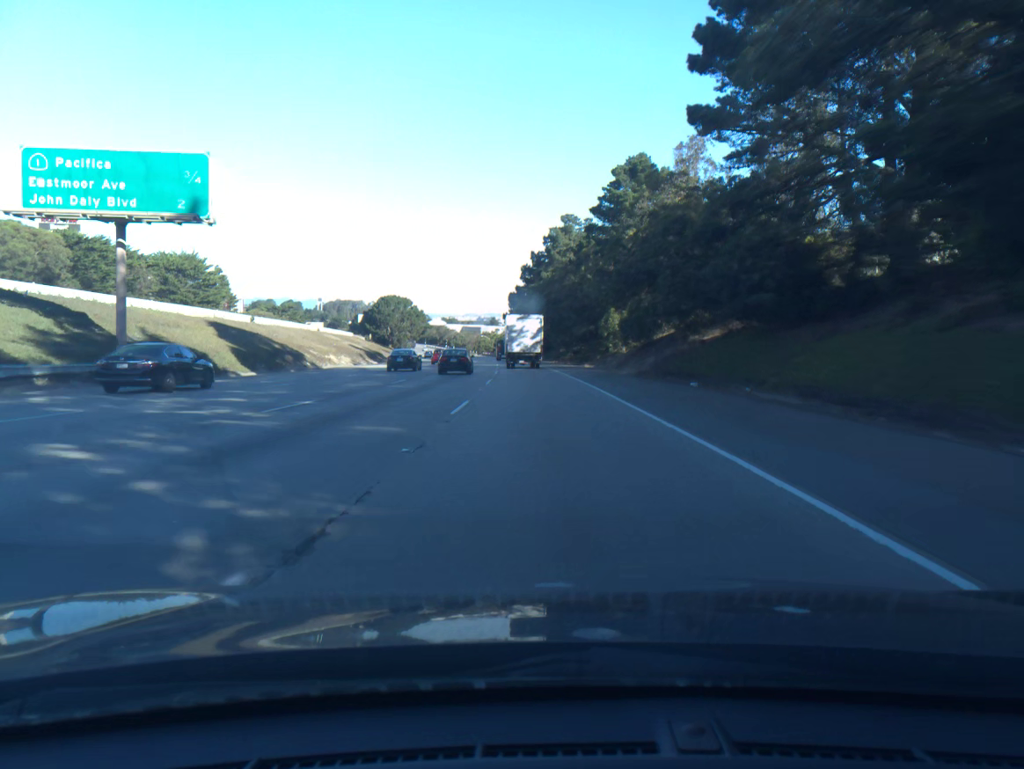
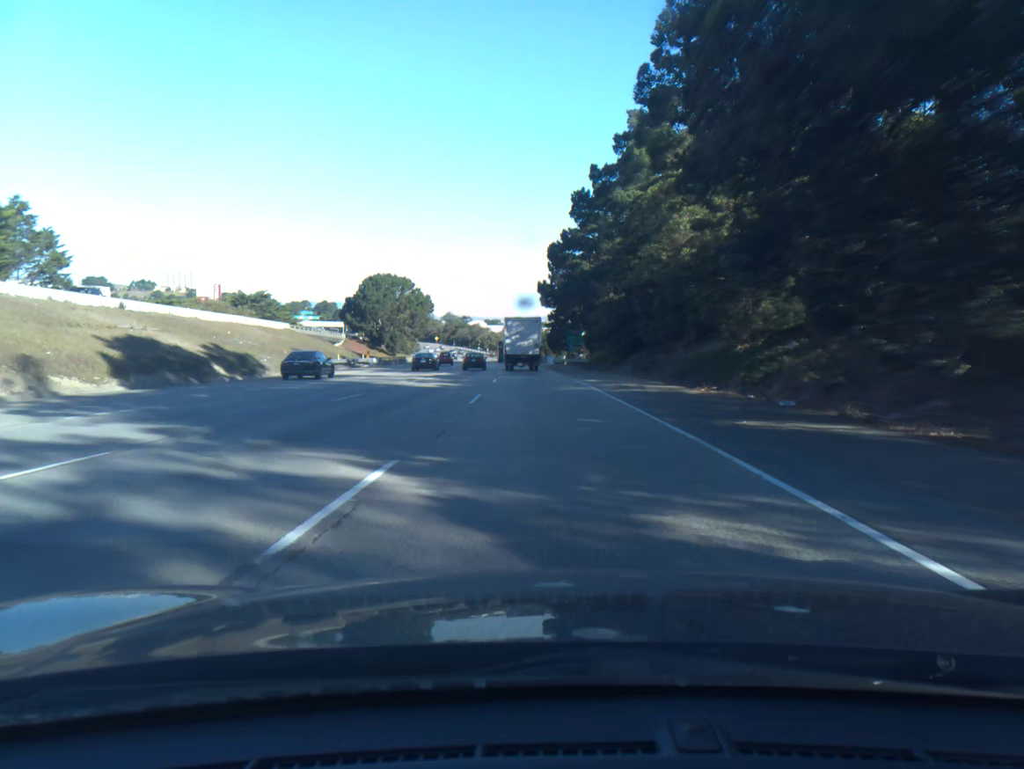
(-2.0, +68.5) m; -3°
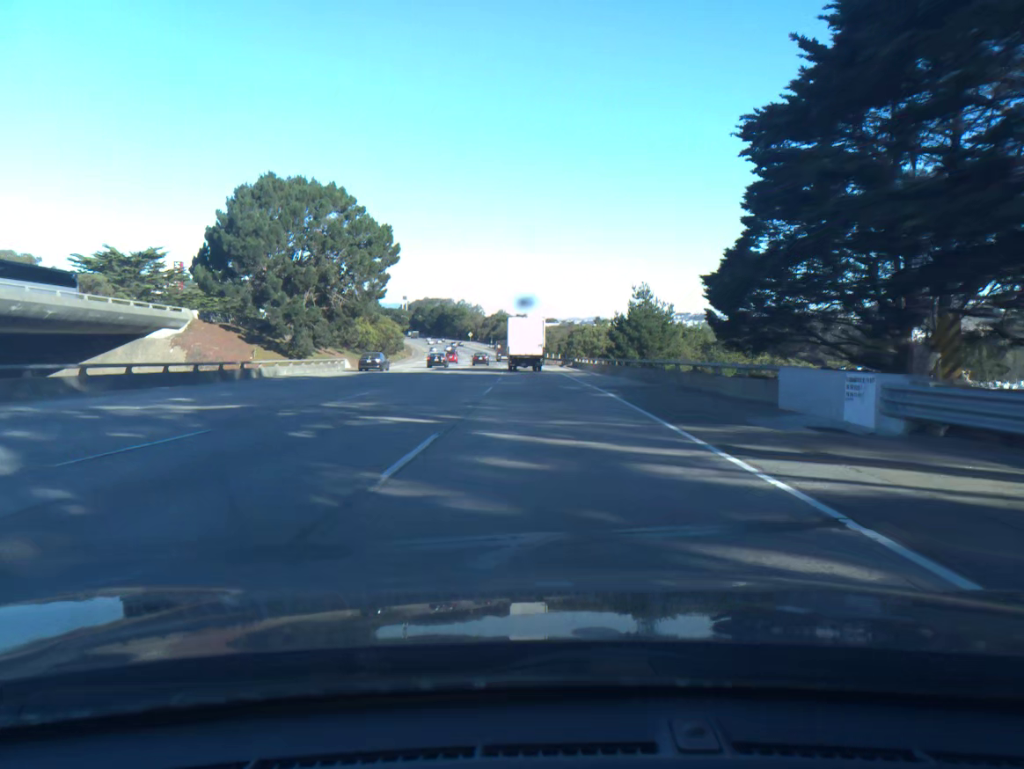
(-3.1, +85.2) m; -4°
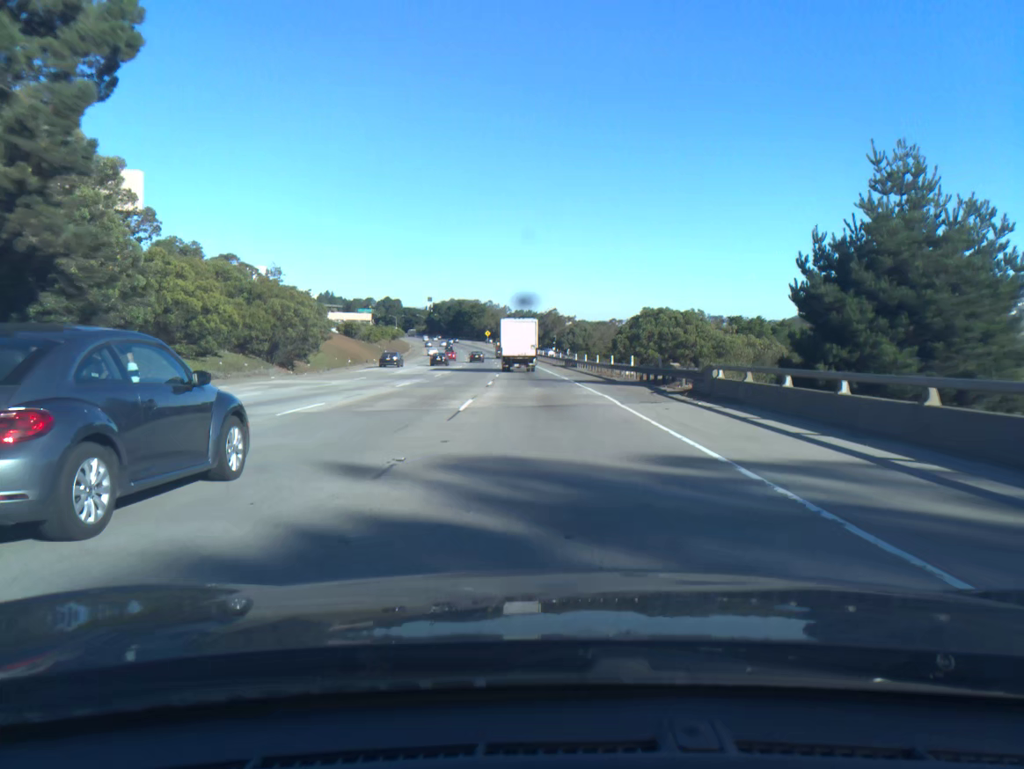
(-0.8, +51.6) m; -2°
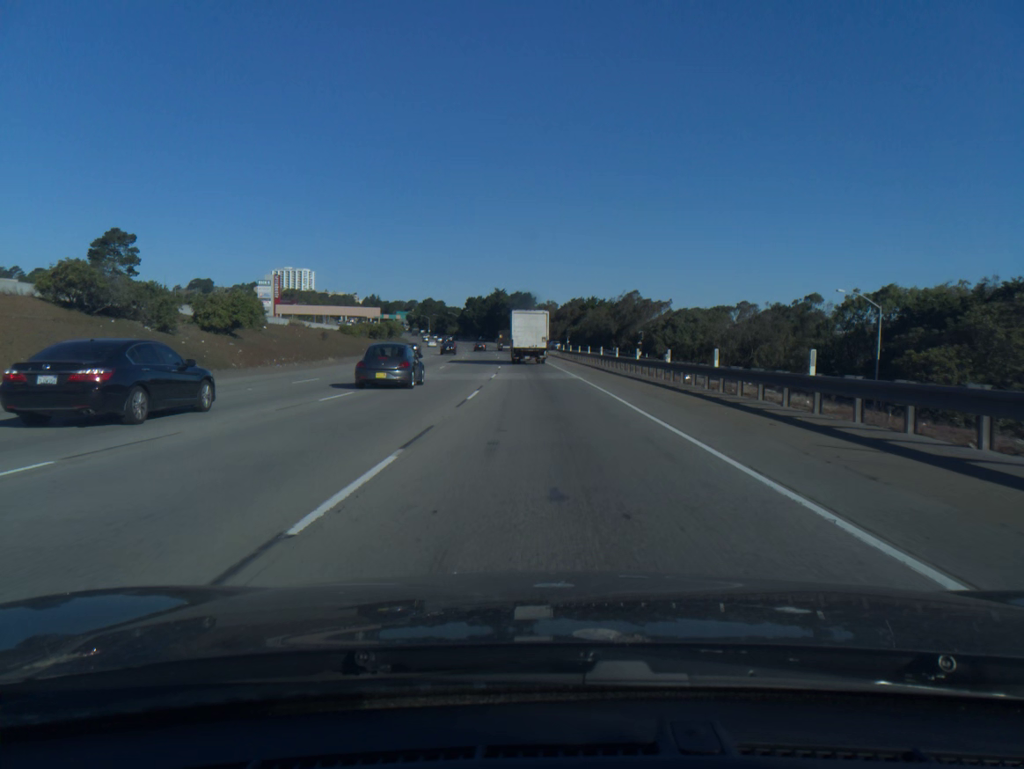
(-3.1, +85.1) m; -4°
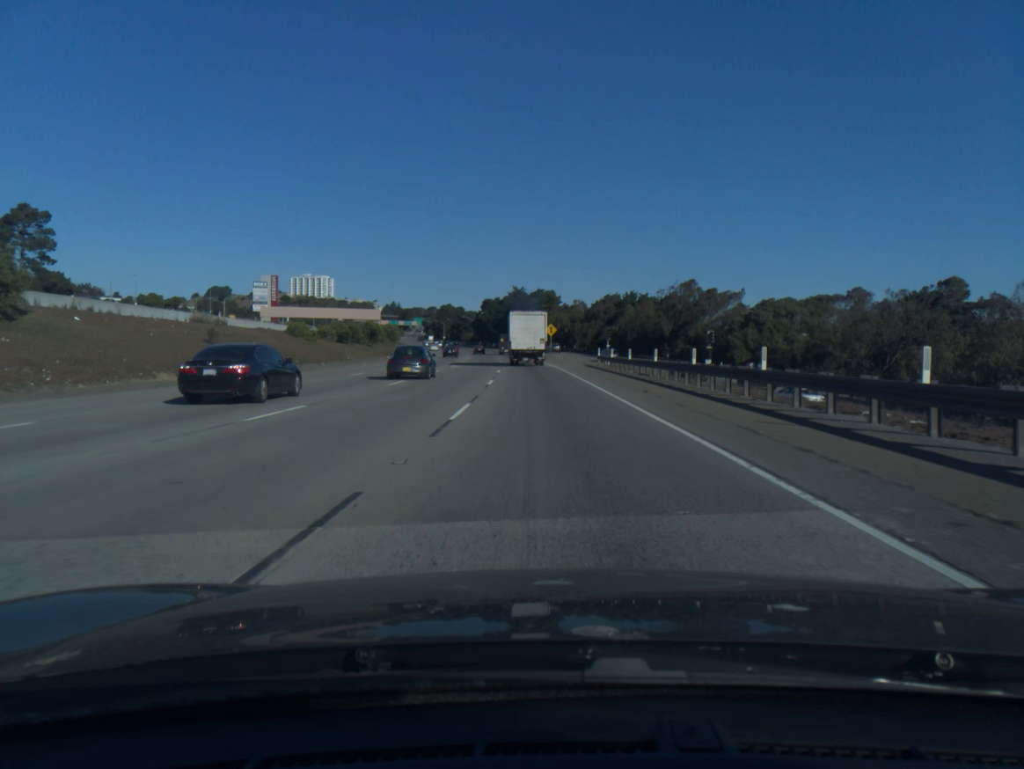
(-0.5, +34.8) m; -2°
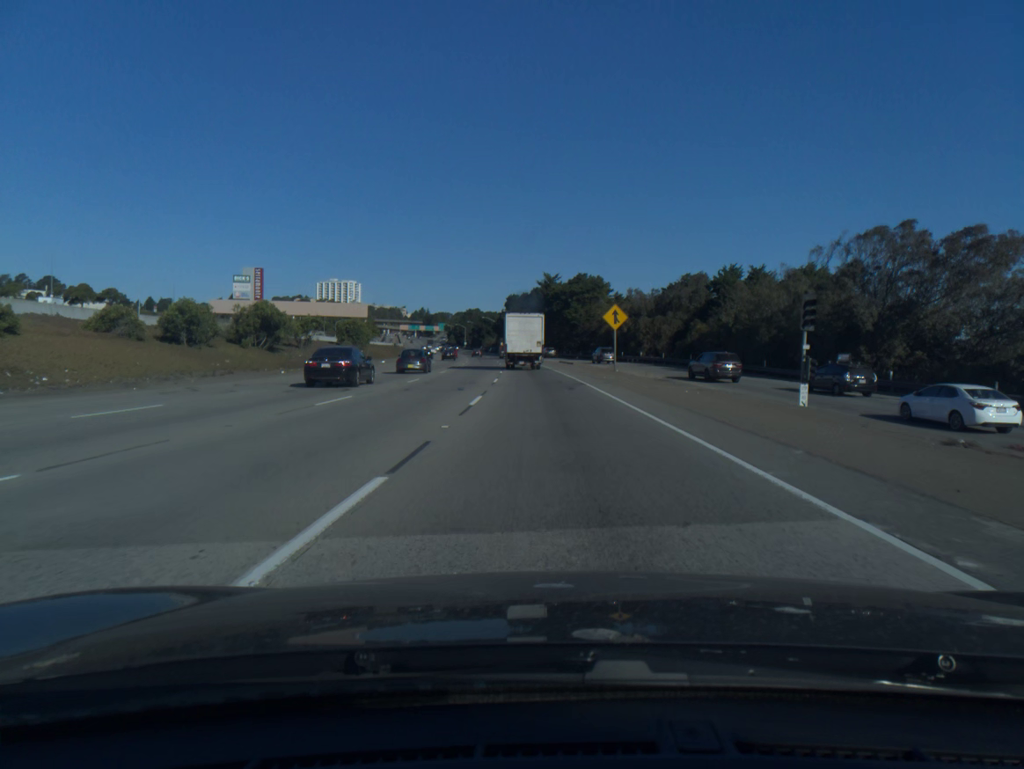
(-1.2, +54.1) m; -2°
